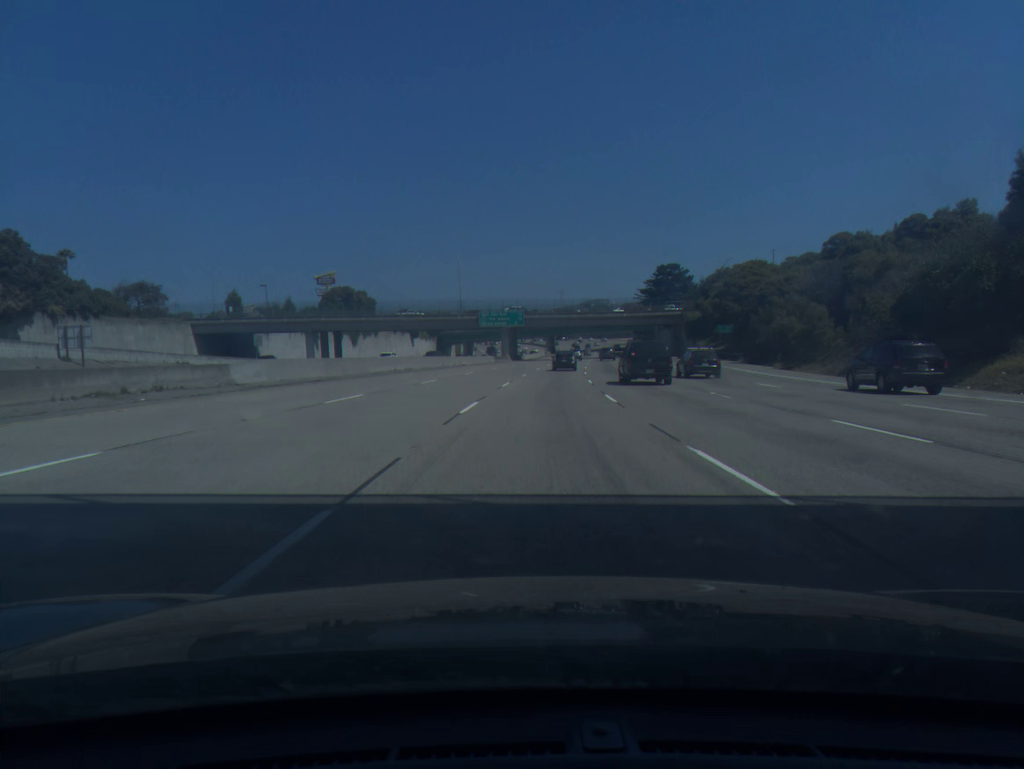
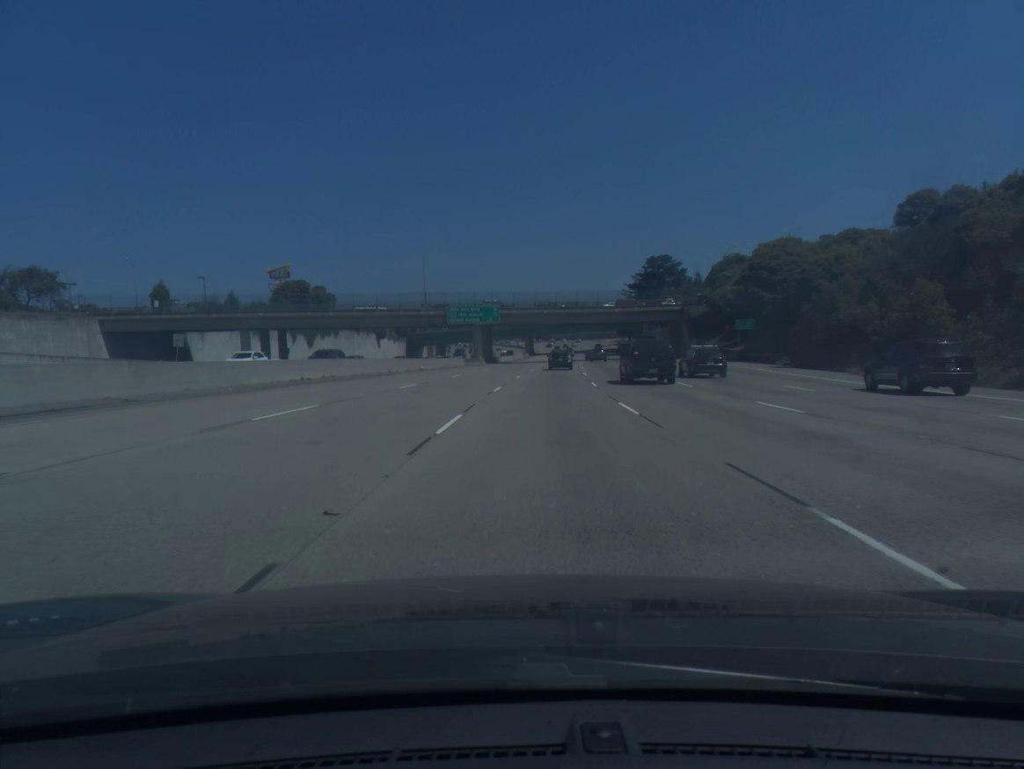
(+0.3, +18.9) m; +2°
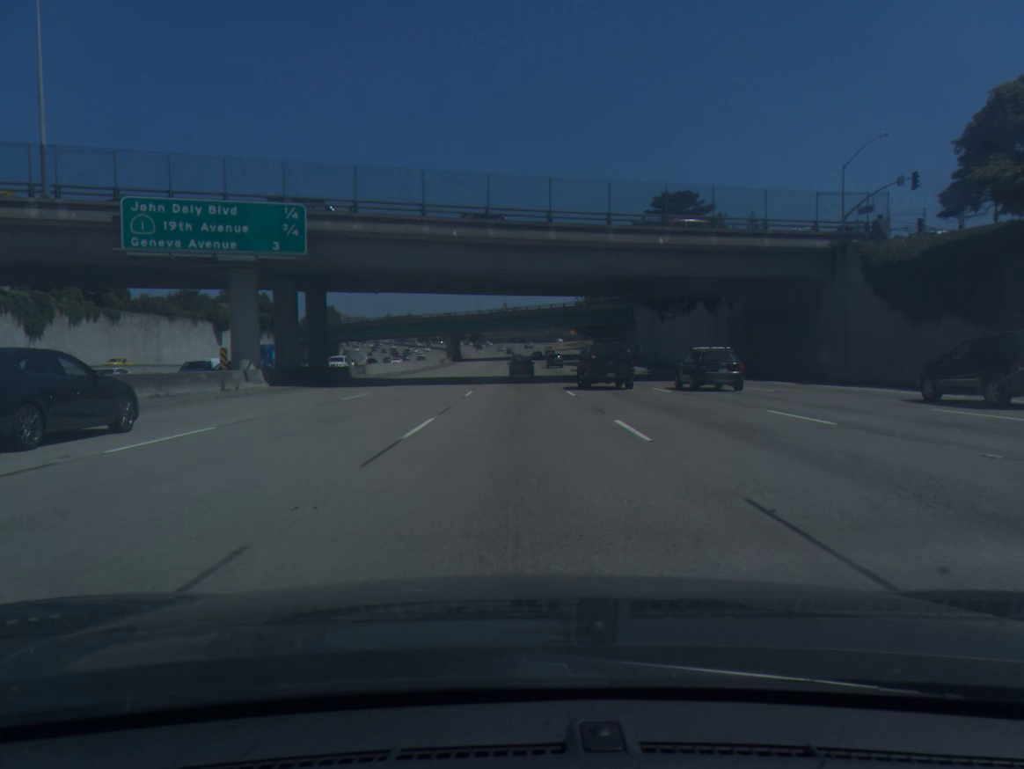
(+4.0, +74.9) m; +5°
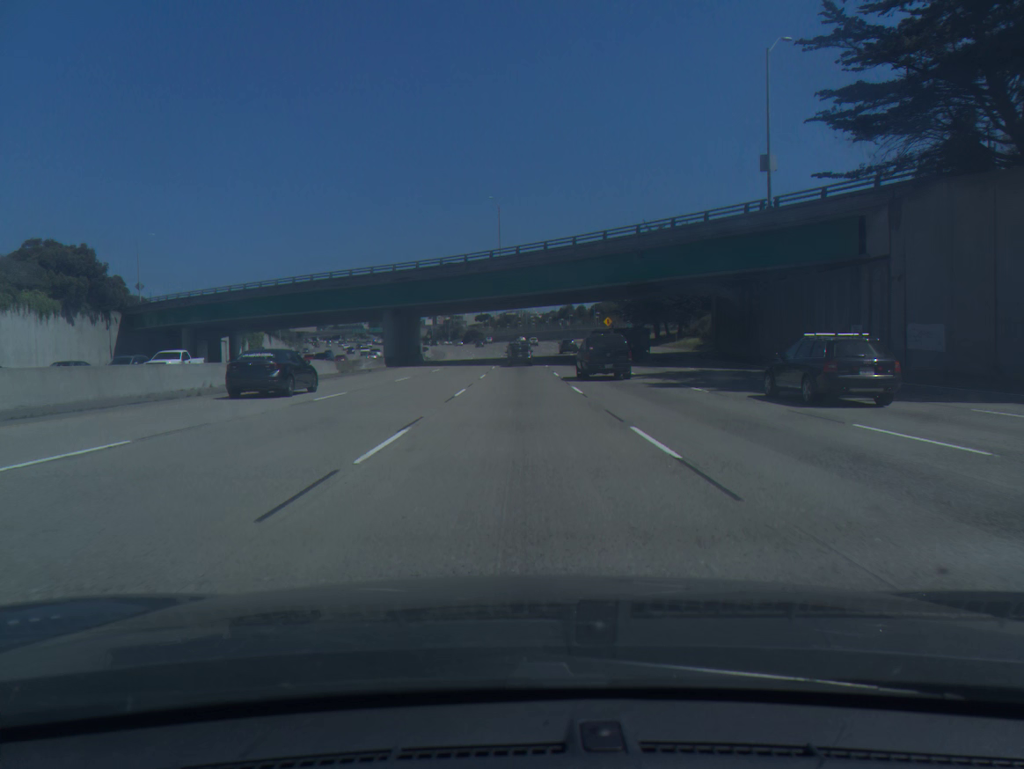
(-0.2, +74.1) m; 0°
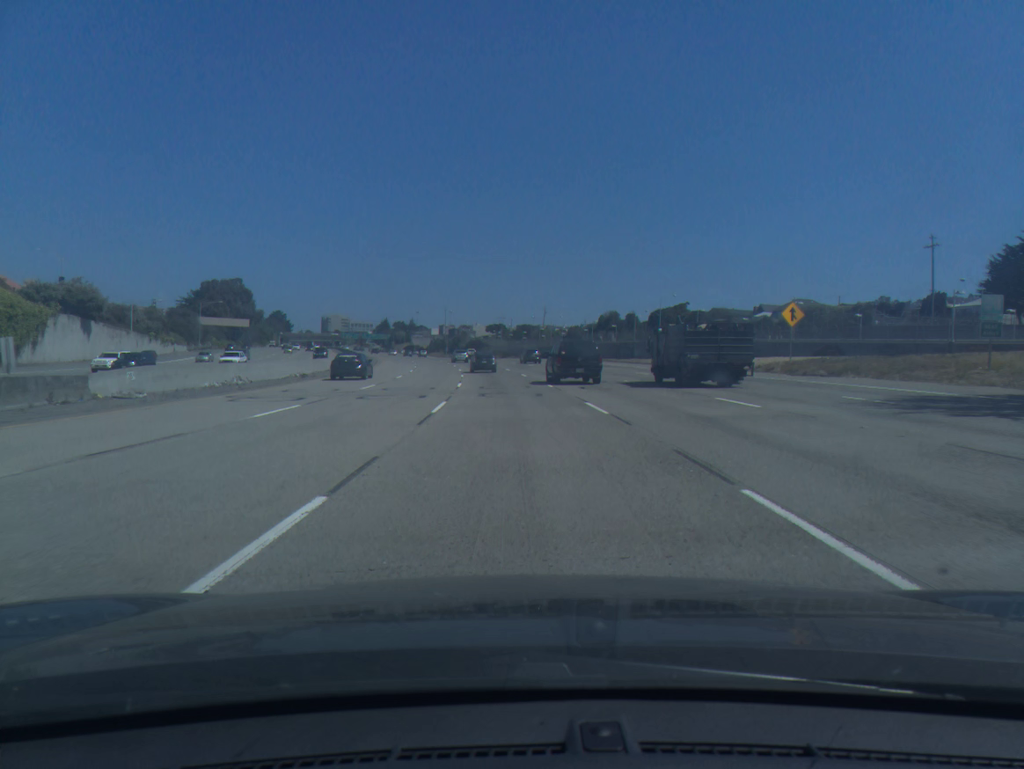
(-0.3, +91.2) m; -1°
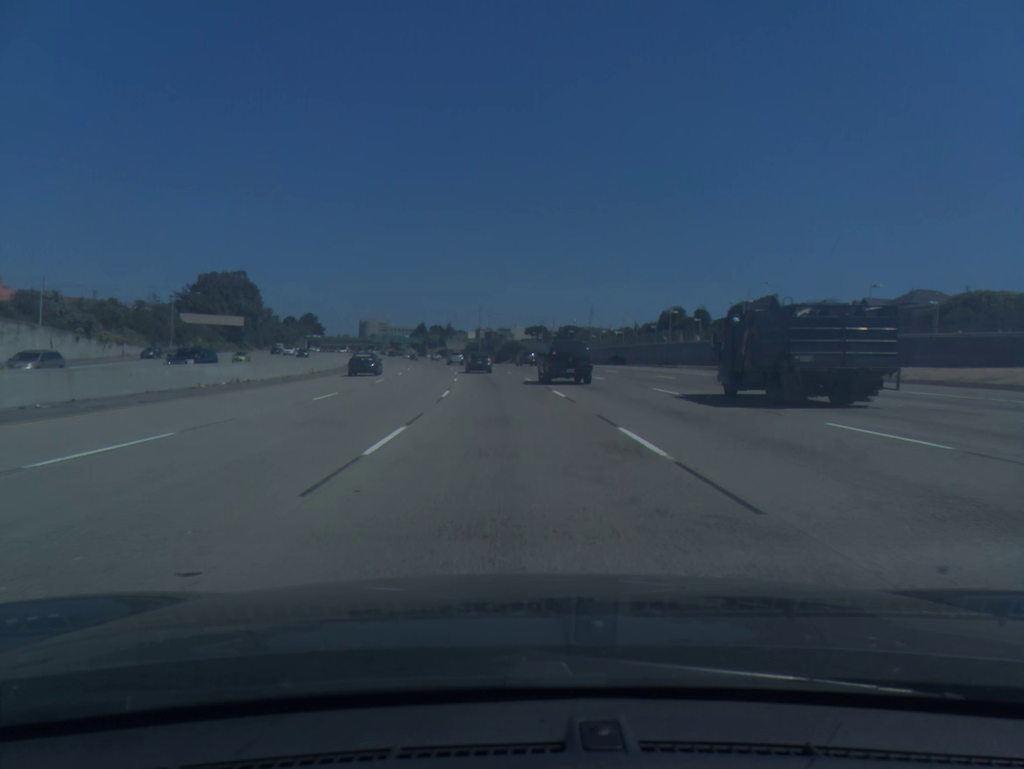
(-0.8, +35.8) m; -3°
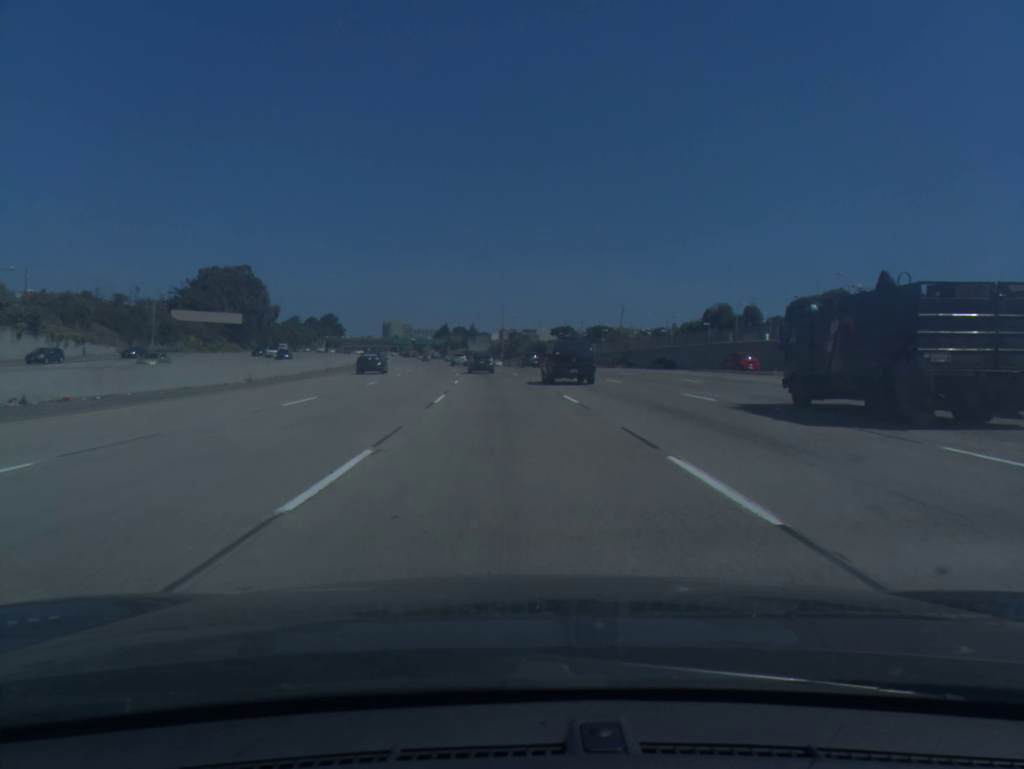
(-0.3, +17.9) m; -2°
